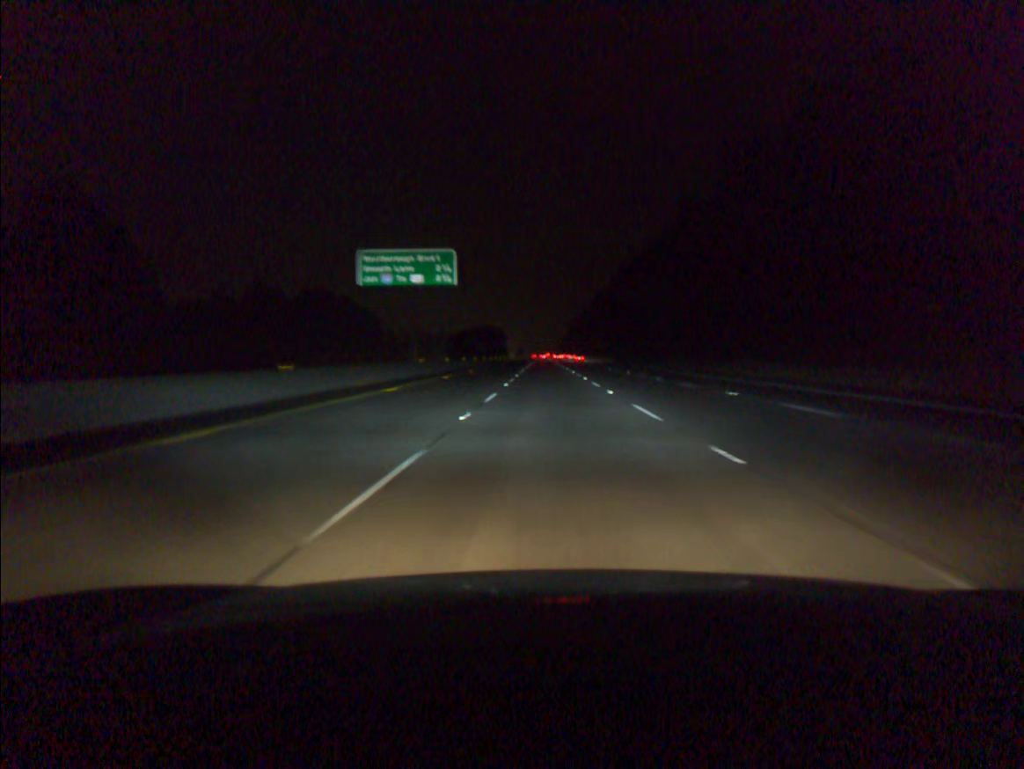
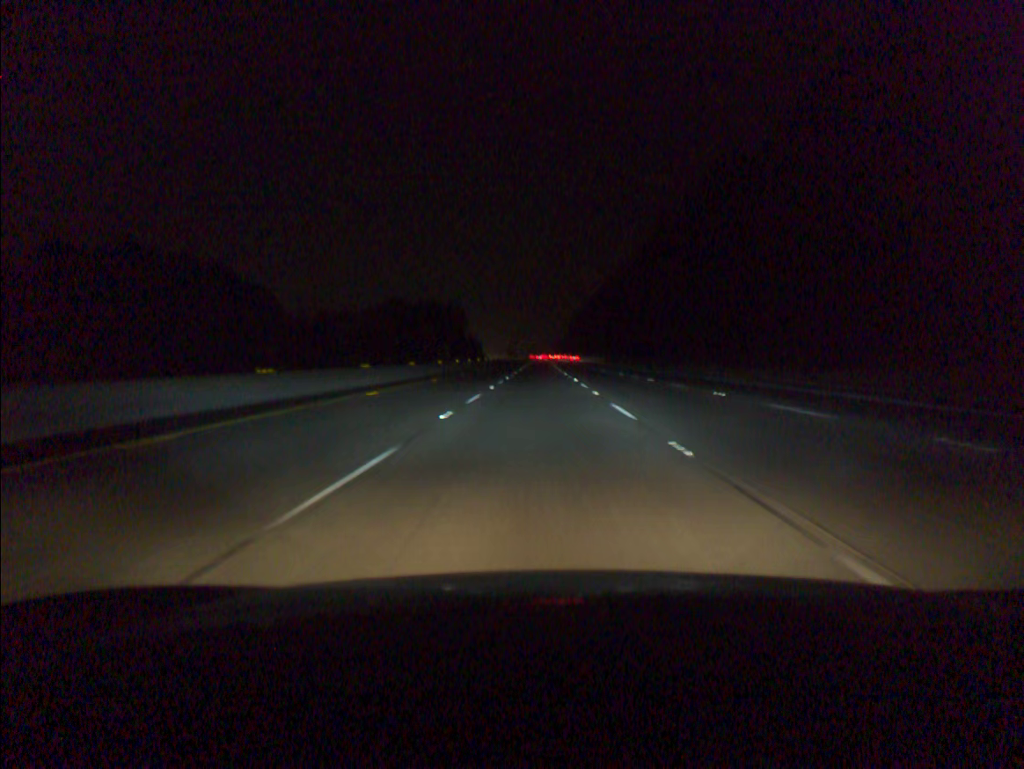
(+0.4, +73.1) m; 0°
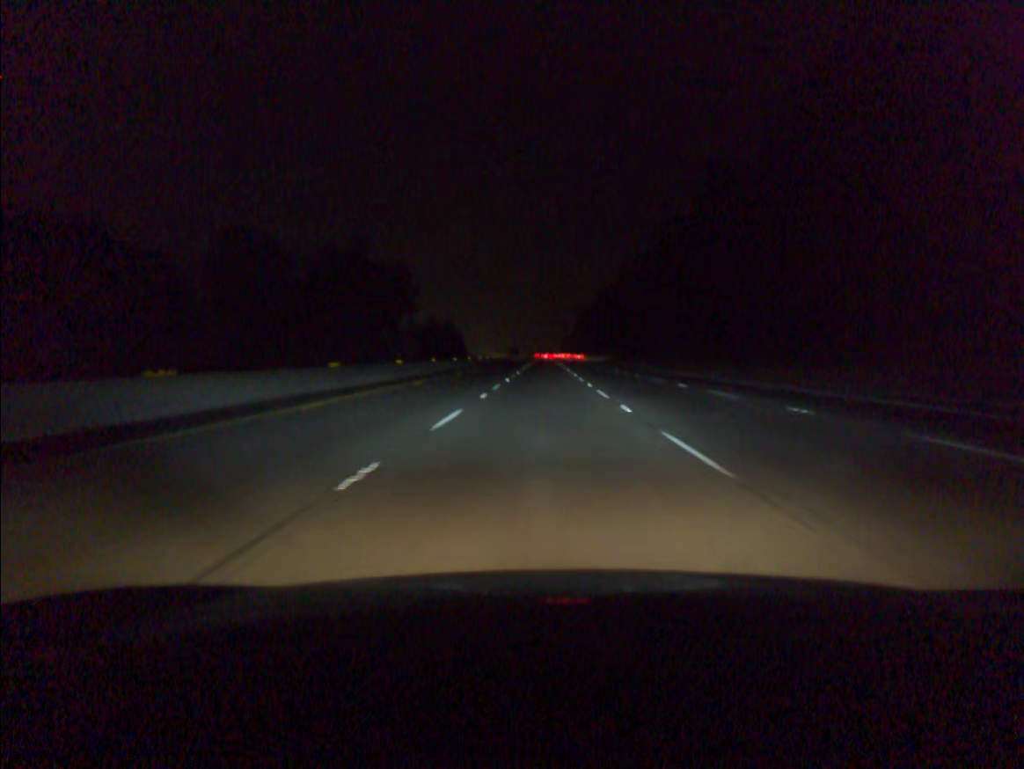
(-0.2, +36.4) m; 0°
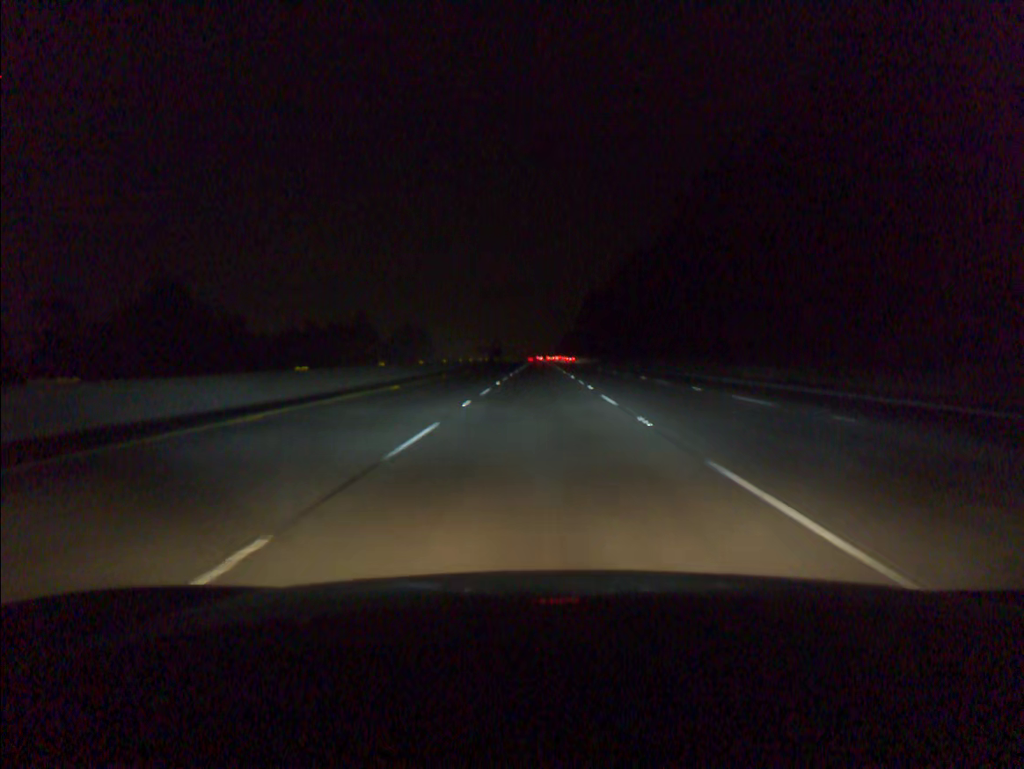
(+0.3, +91.1) m; +1°
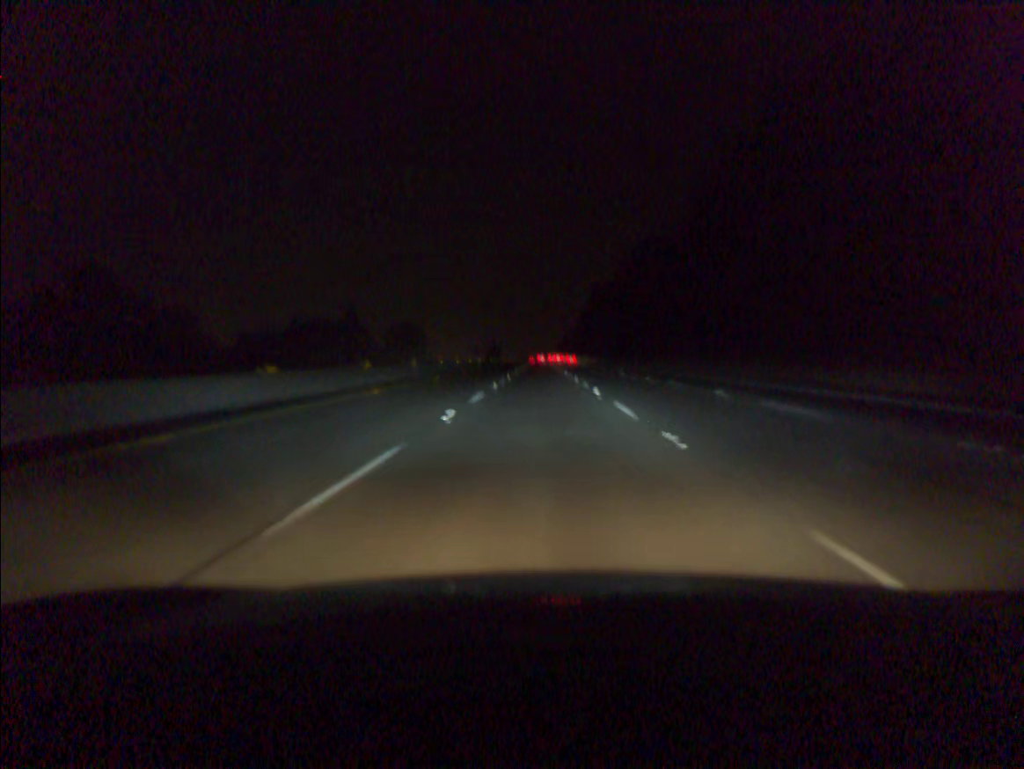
(0.0, +18.2) m; 0°
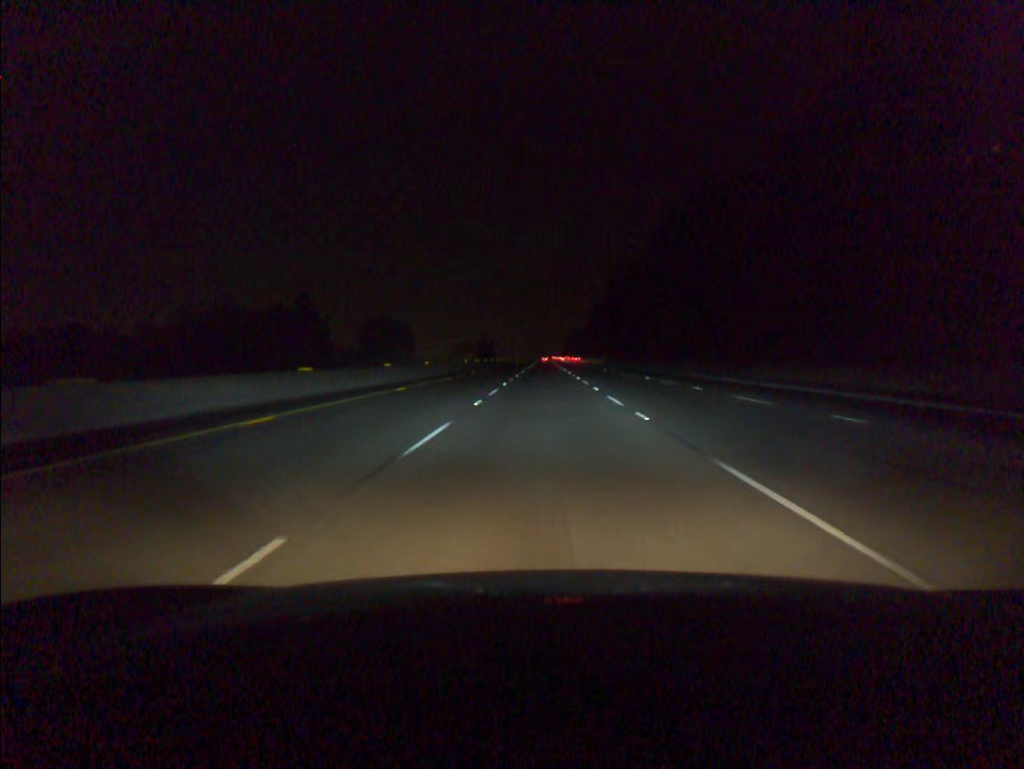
(-0.2, +54.7) m; 0°
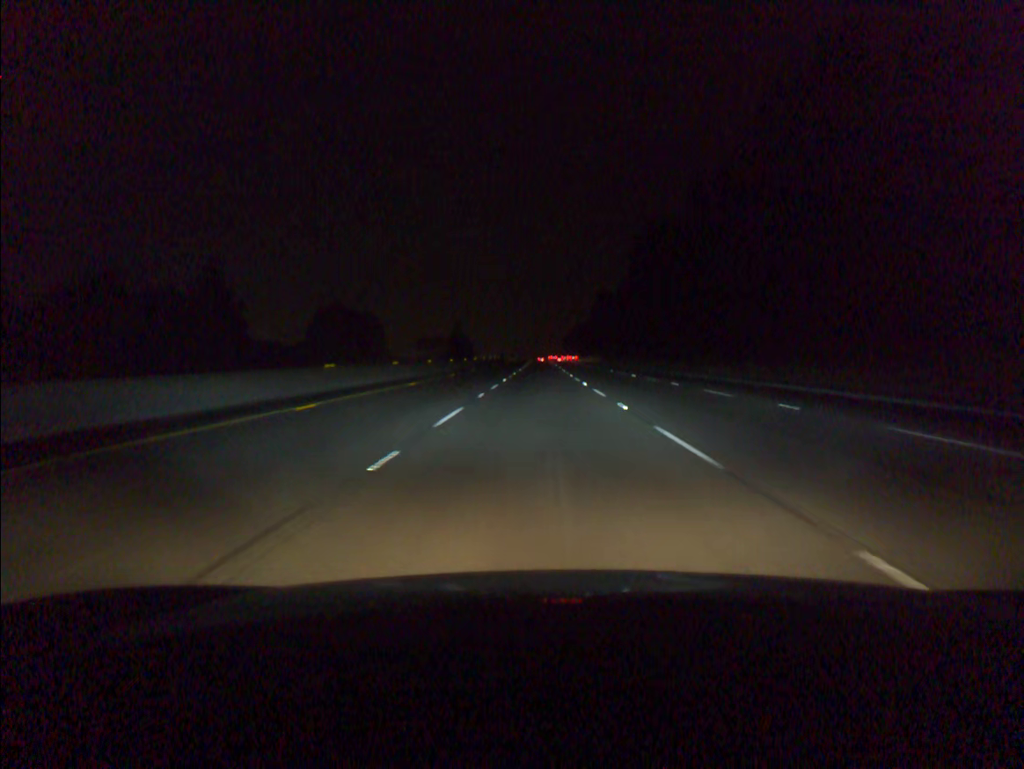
(+0.2, +54.7) m; 0°
